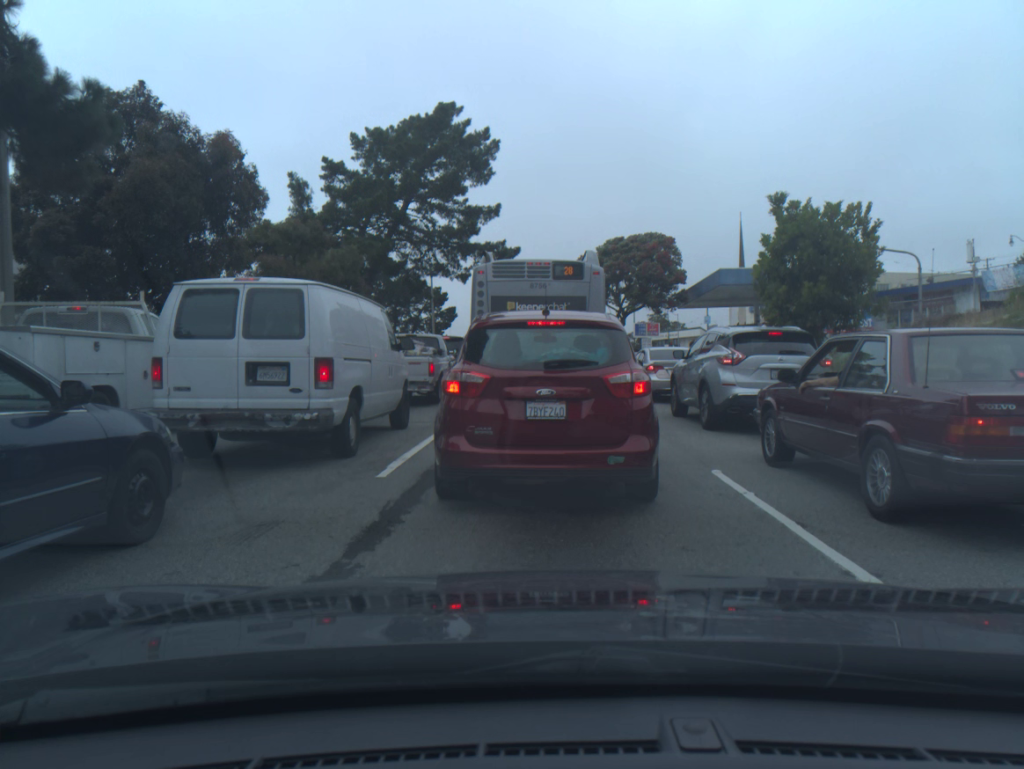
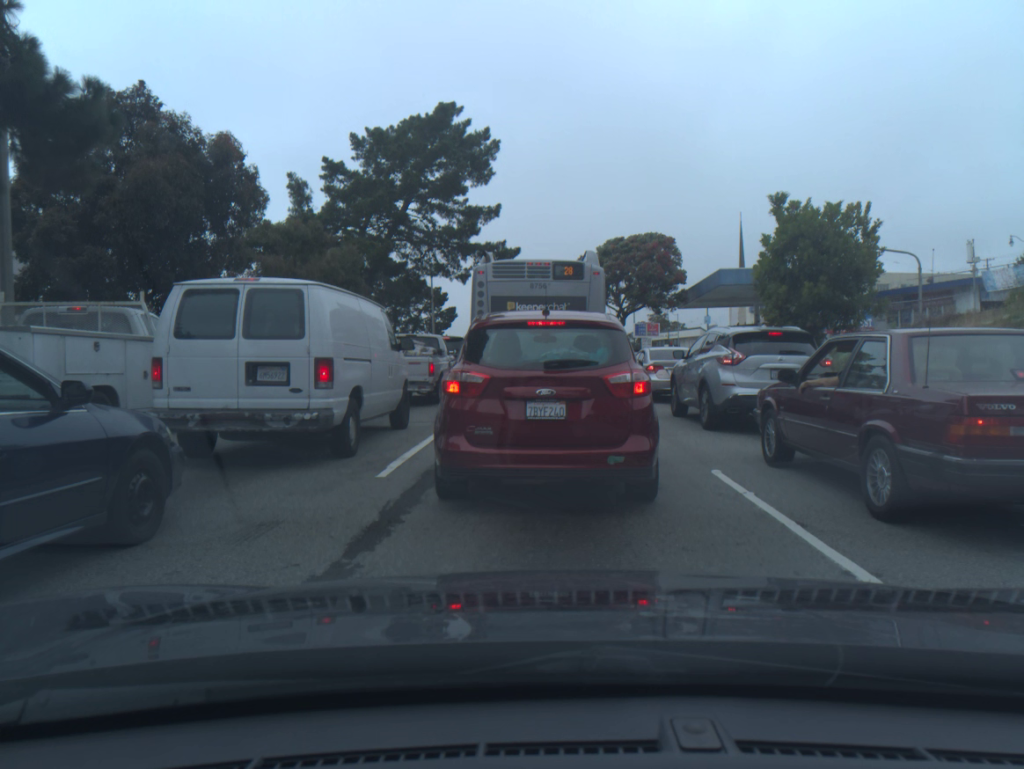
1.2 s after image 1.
(0.0, 0.0) m; 0°
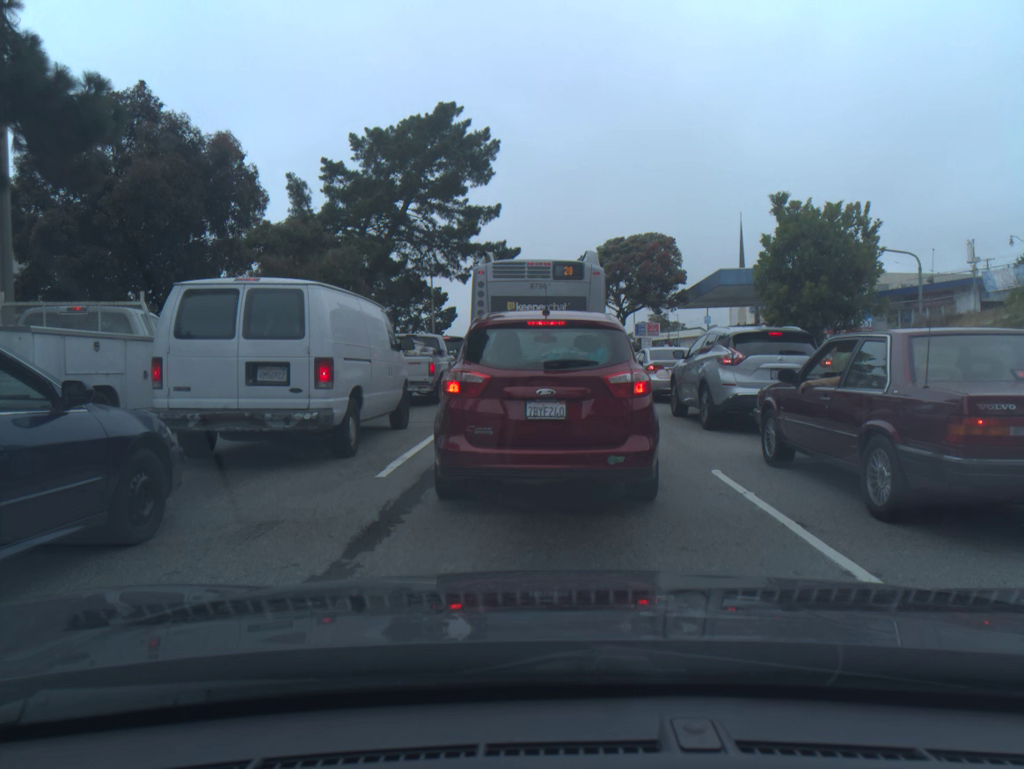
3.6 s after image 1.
(0.0, 0.0) m; 0°
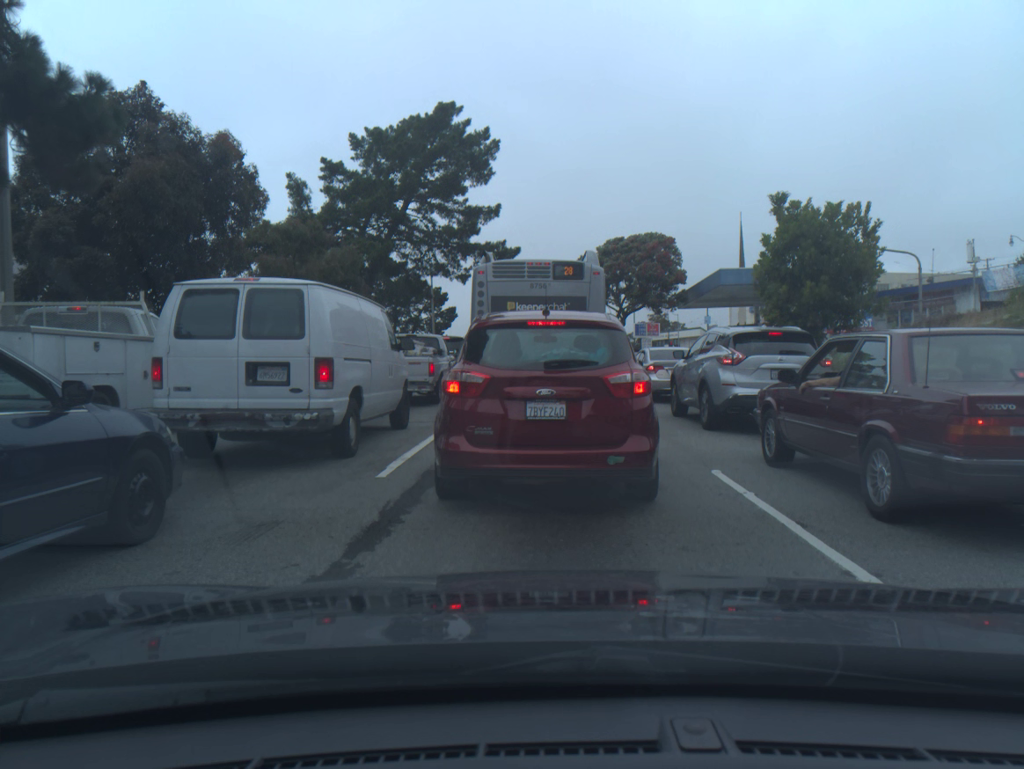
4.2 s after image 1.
(0.0, 0.0) m; 0°
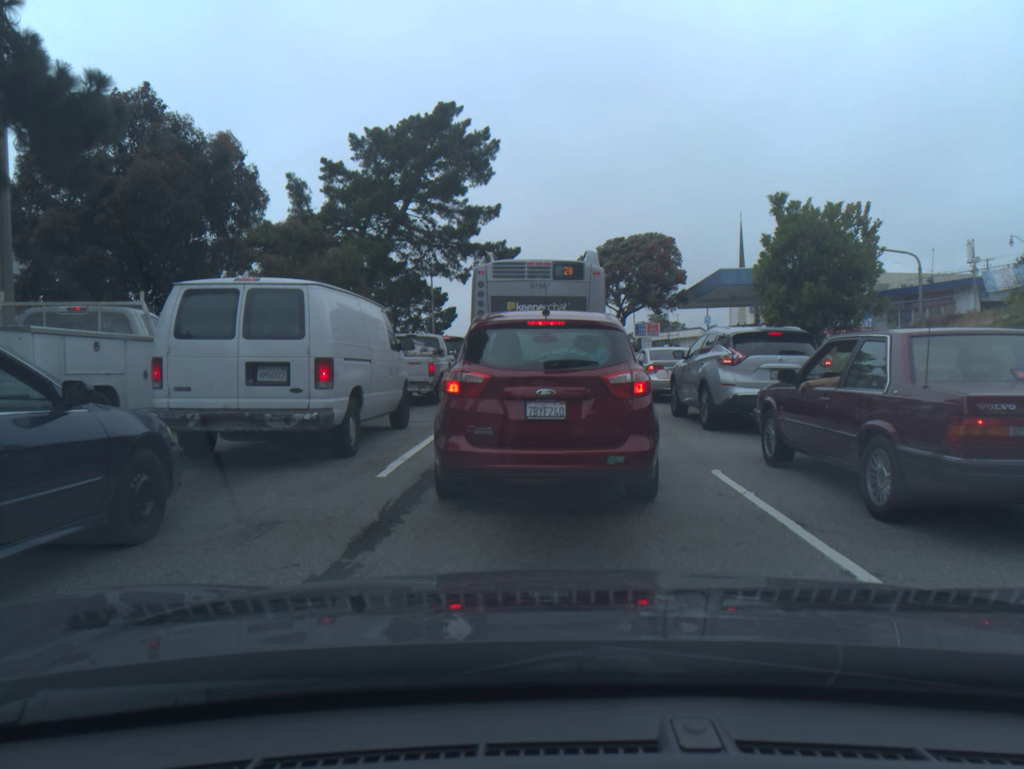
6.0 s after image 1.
(0.0, 0.0) m; 0°
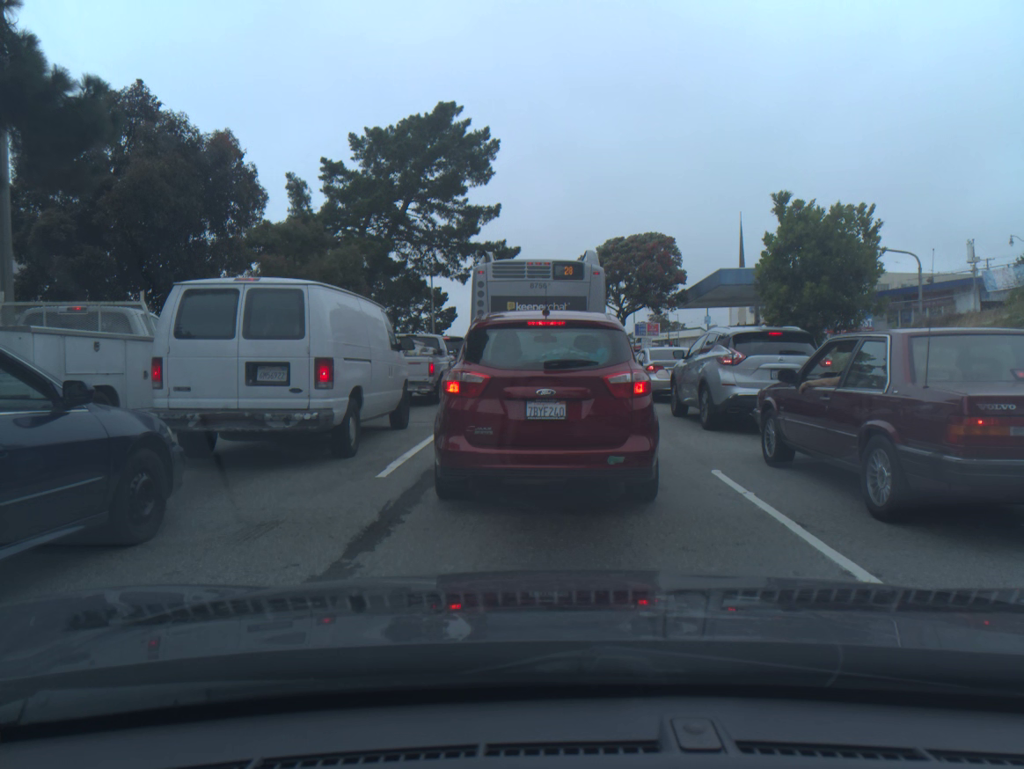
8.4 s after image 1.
(0.0, 0.0) m; 0°
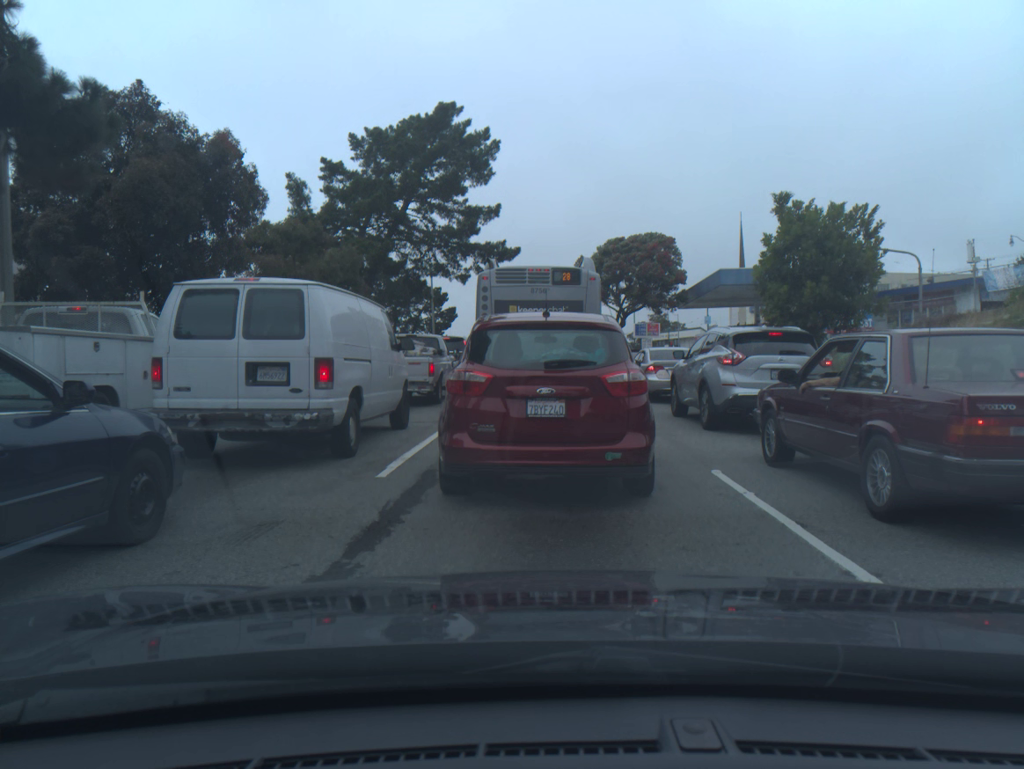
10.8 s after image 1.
(+0.1, -0.1) m; 0°
